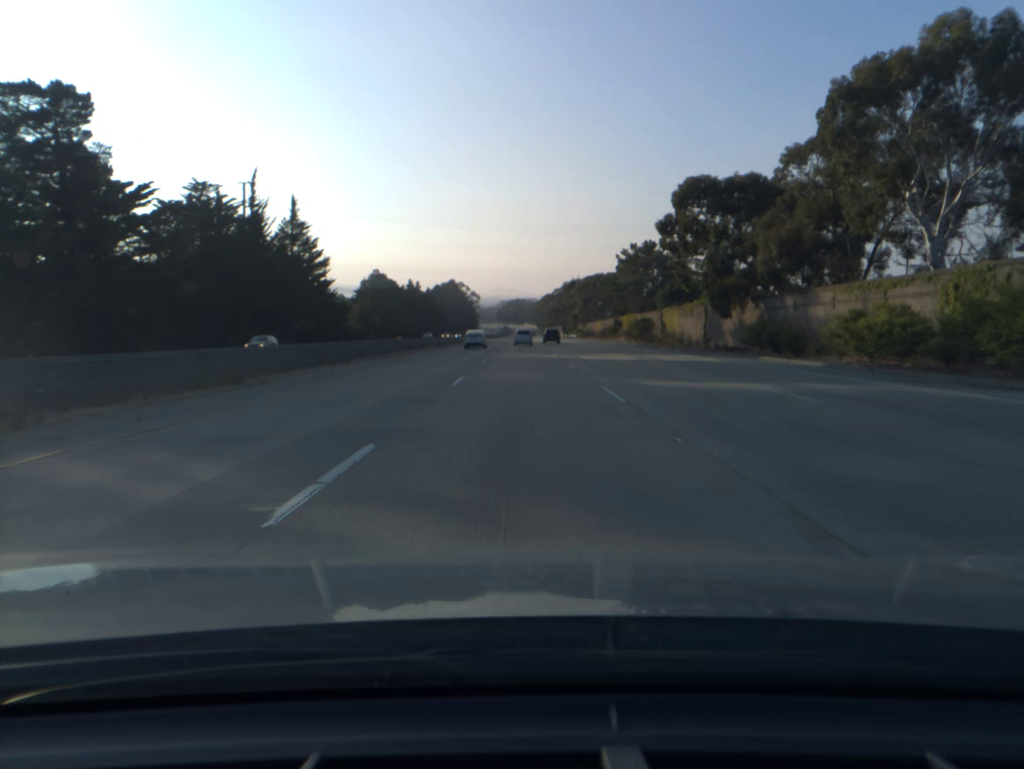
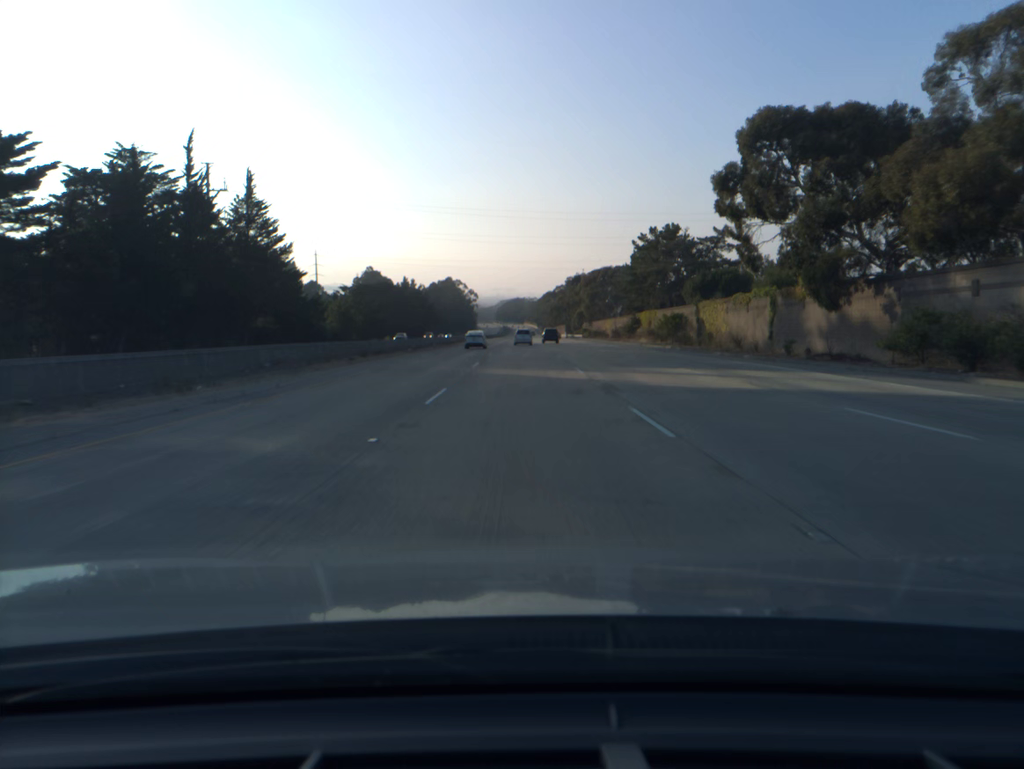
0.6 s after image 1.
(0.0, +19.8) m; 0°
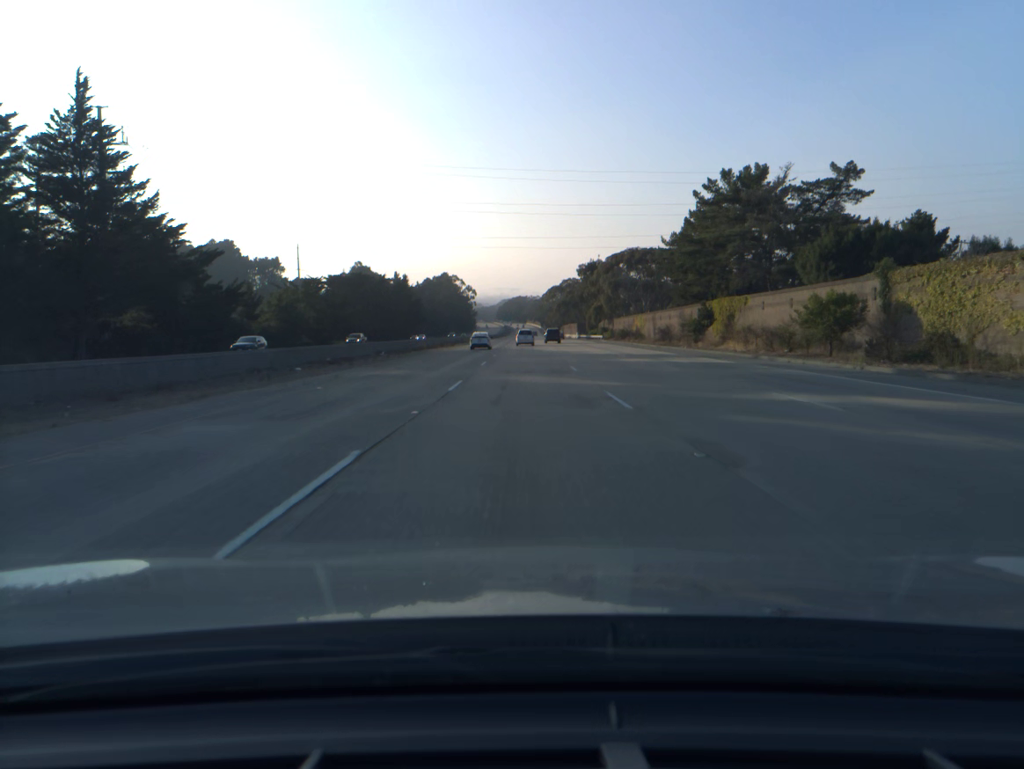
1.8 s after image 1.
(-0.1, +39.6) m; 0°
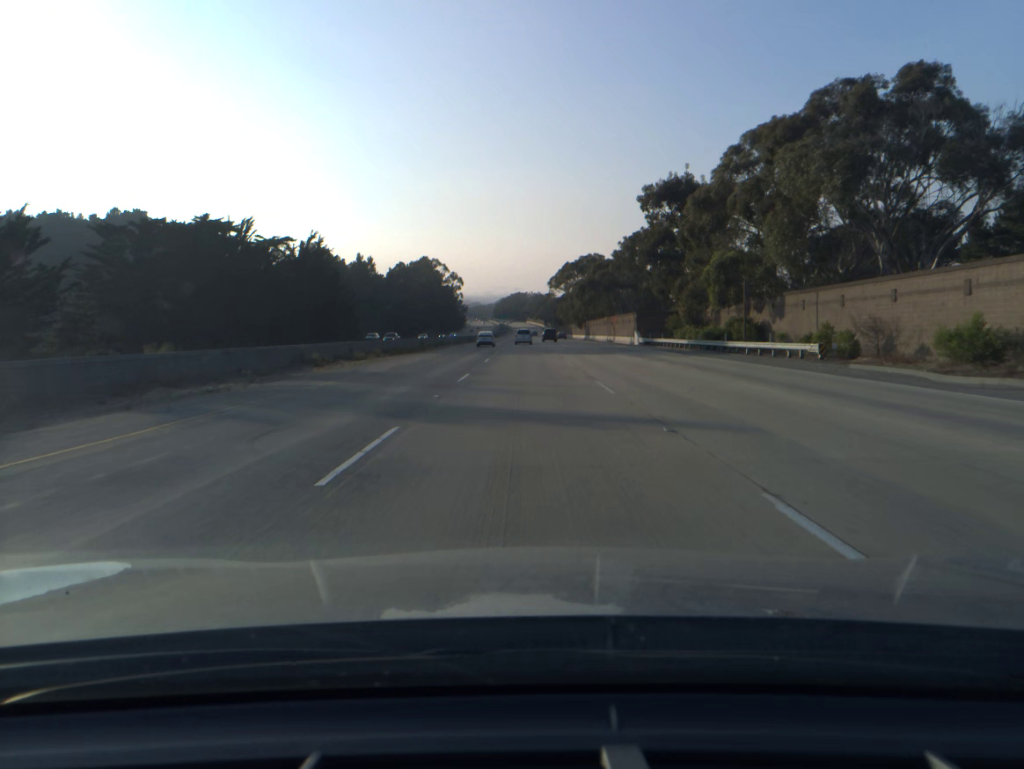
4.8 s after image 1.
(0.0, +99.4) m; 0°
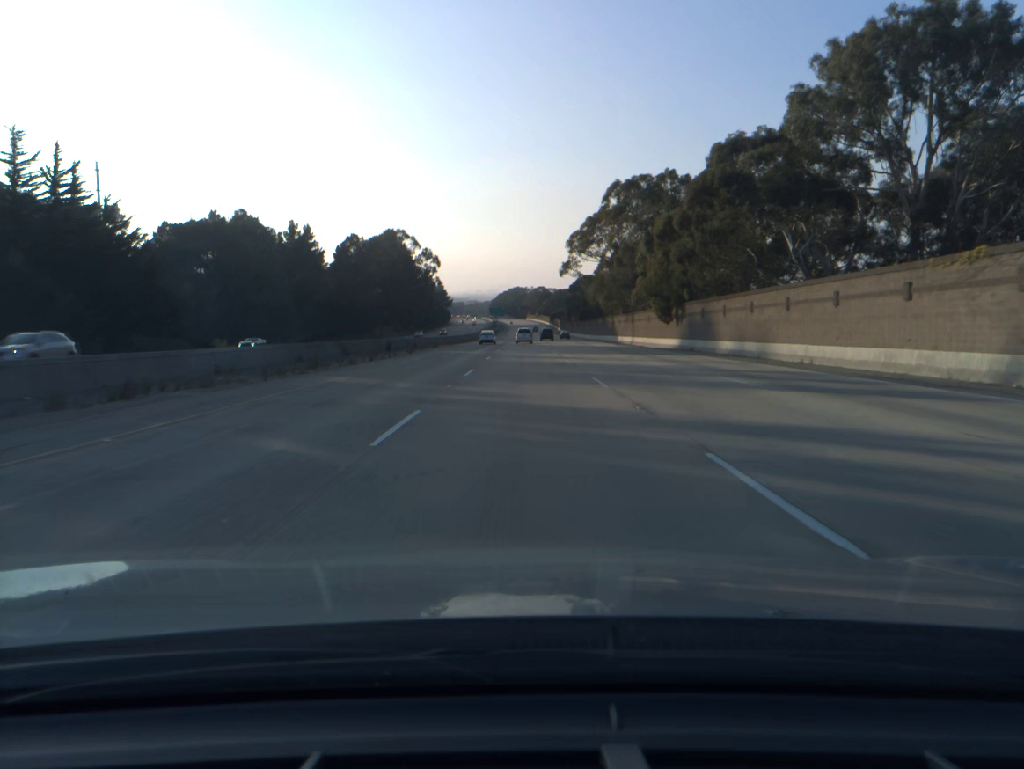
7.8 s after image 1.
(+0.1, +100.0) m; 0°
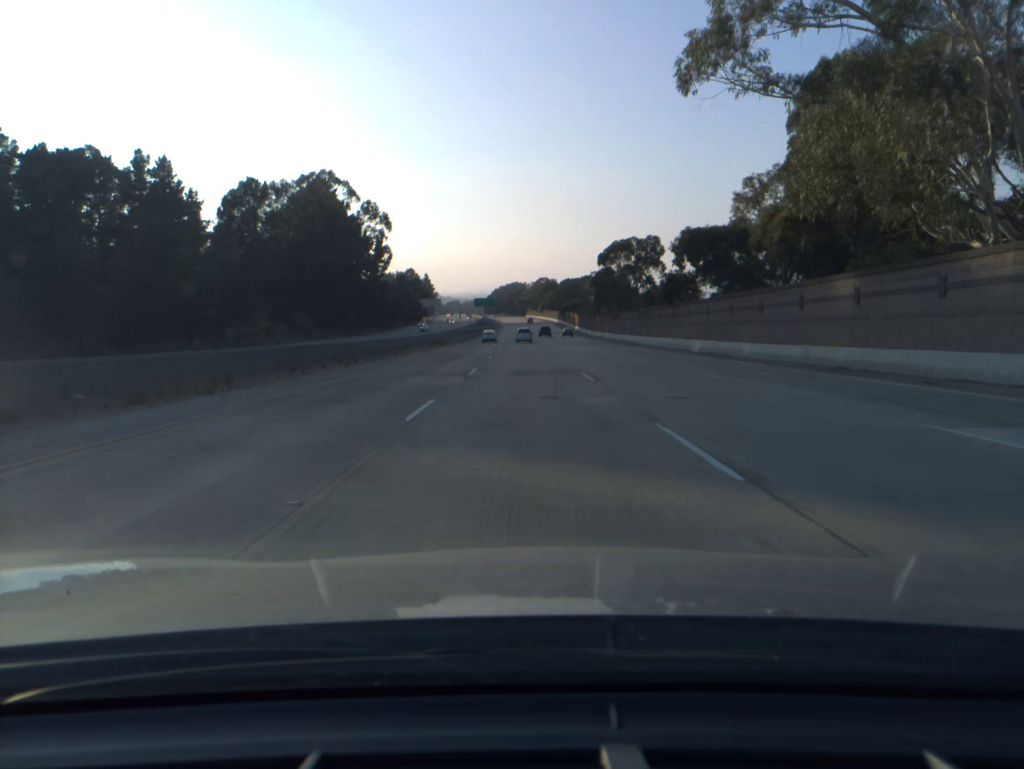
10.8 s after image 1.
(0.0, +100.0) m; 0°
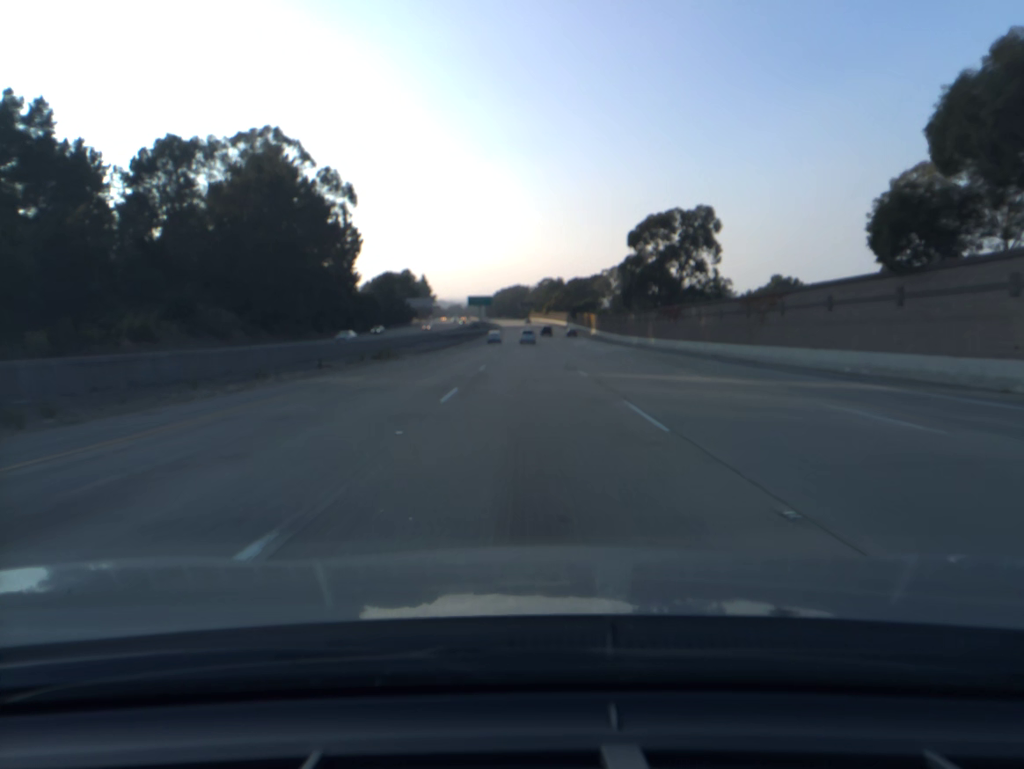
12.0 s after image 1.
(-0.1, +39.9) m; 0°
